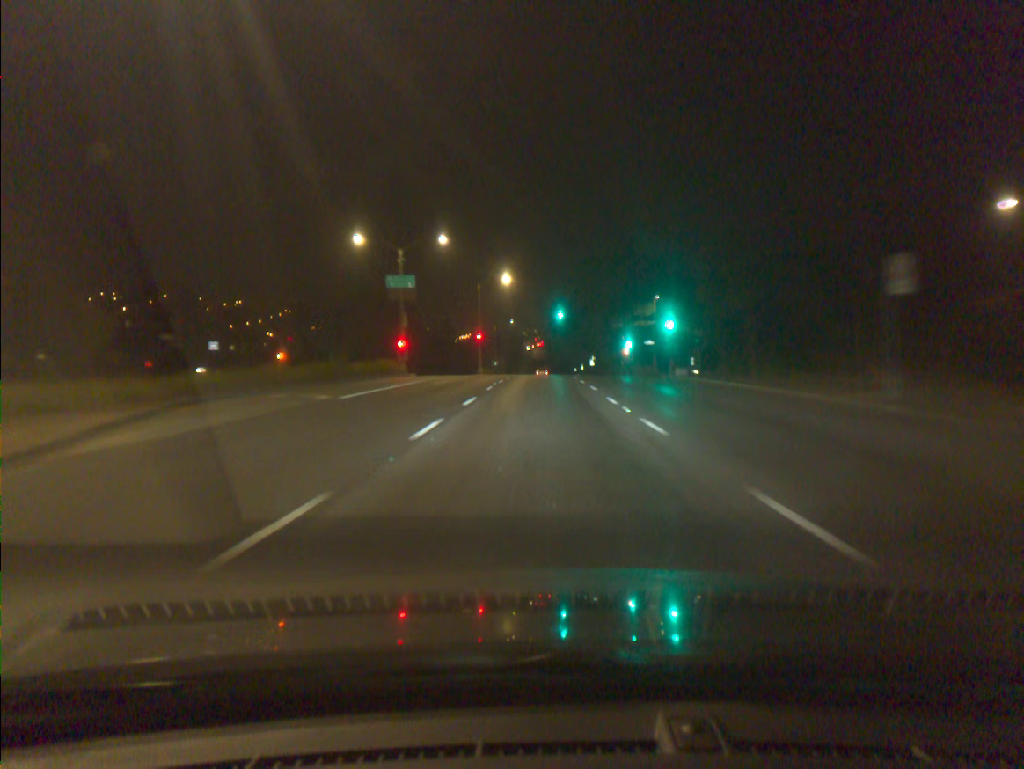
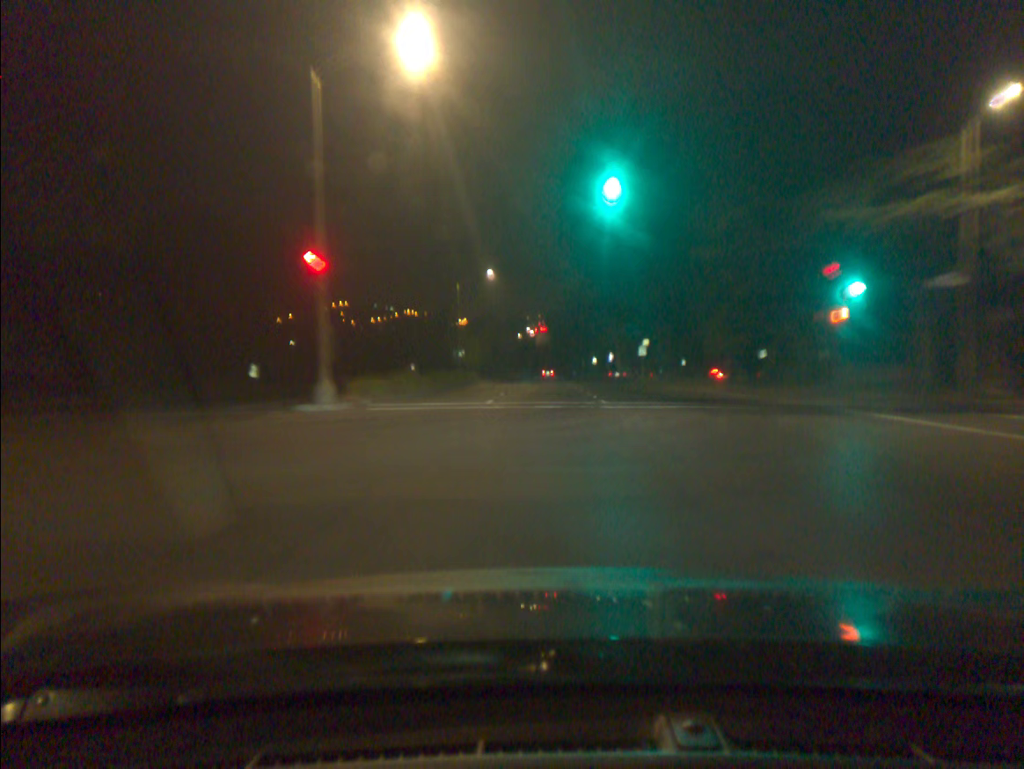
(0.0, +58.4) m; 0°
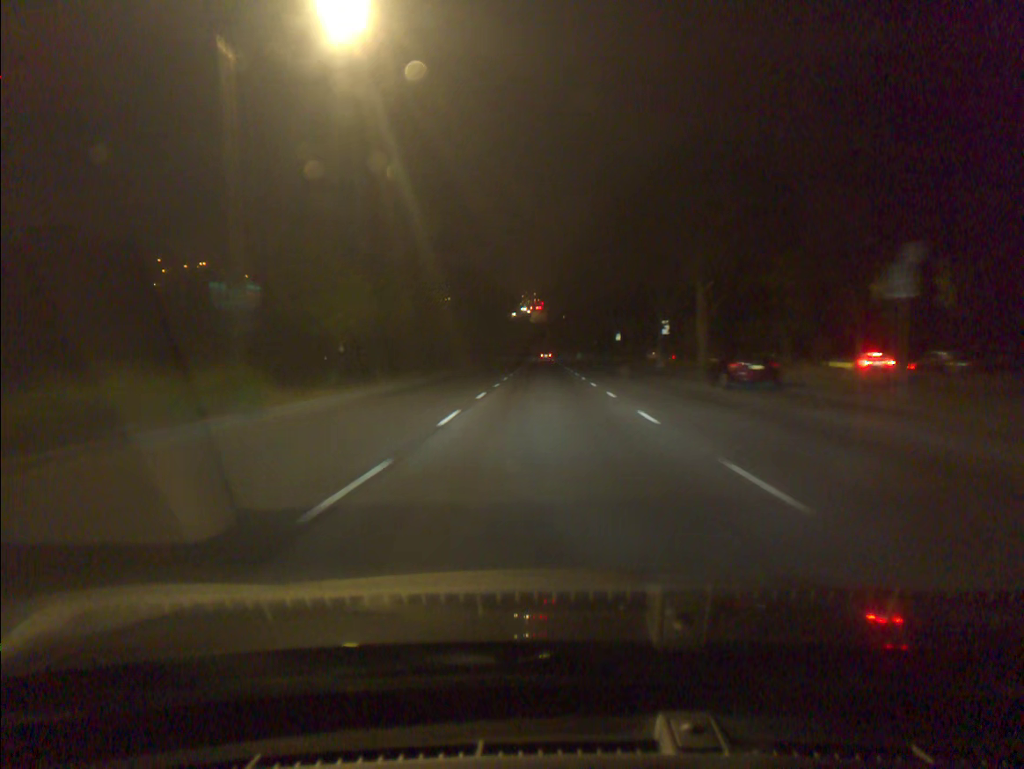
(+0.1, +47.6) m; 0°
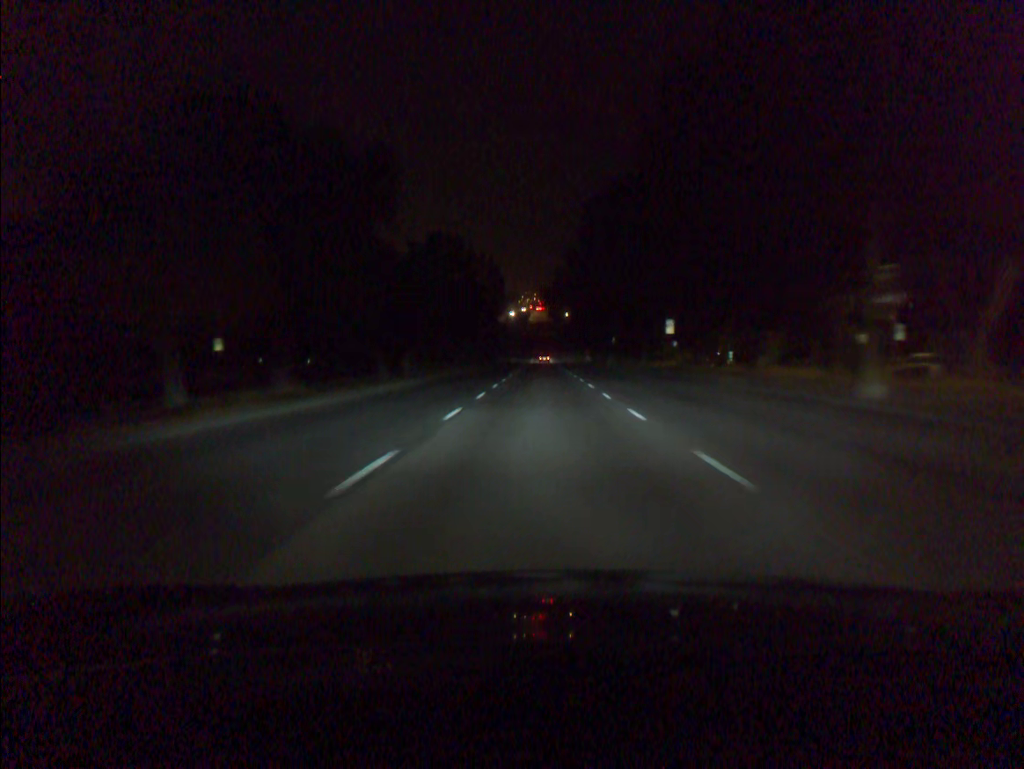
(+0.1, +35.8) m; 0°
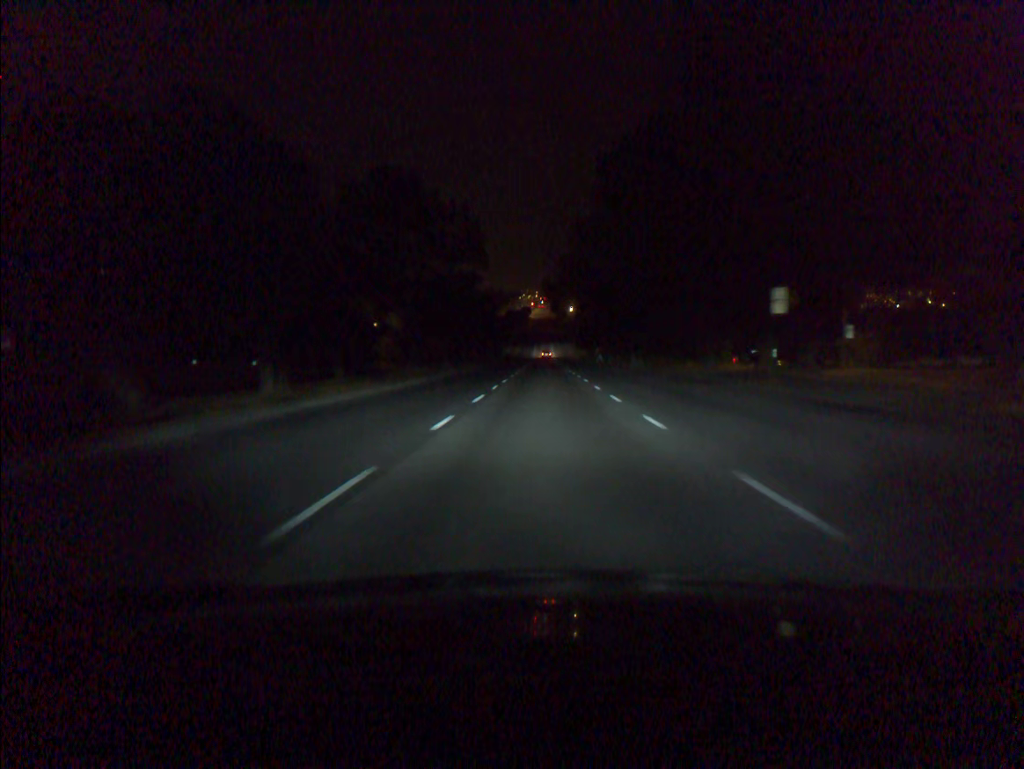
(-0.1, +23.8) m; 0°
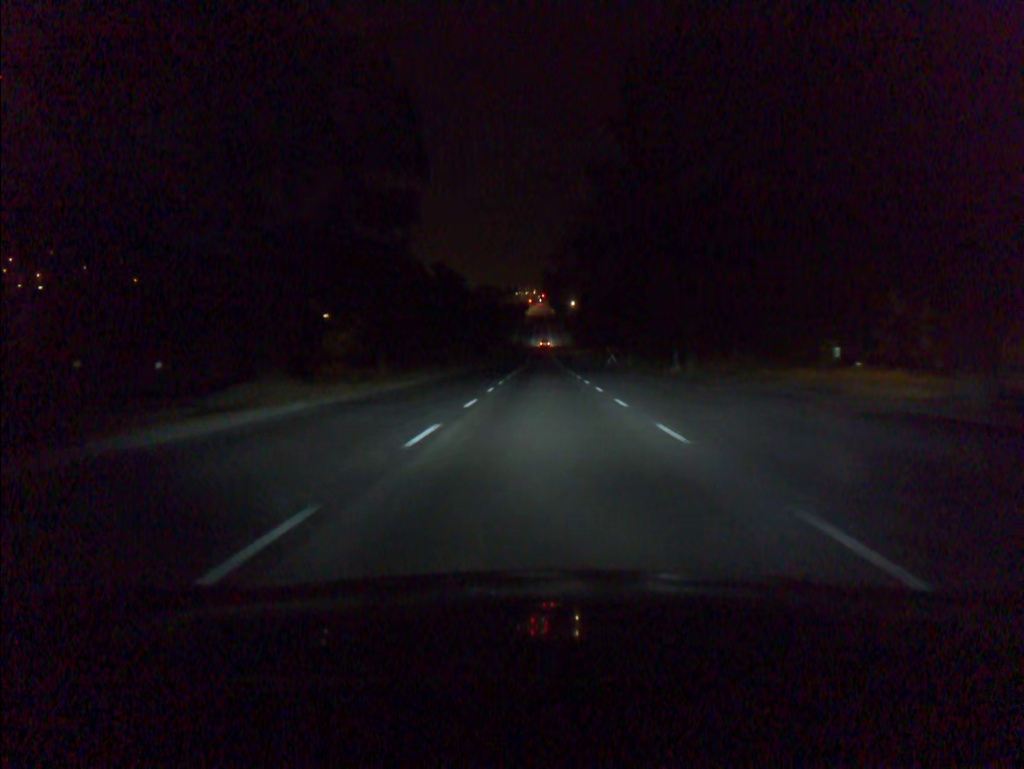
(0.0, +23.7) m; 0°
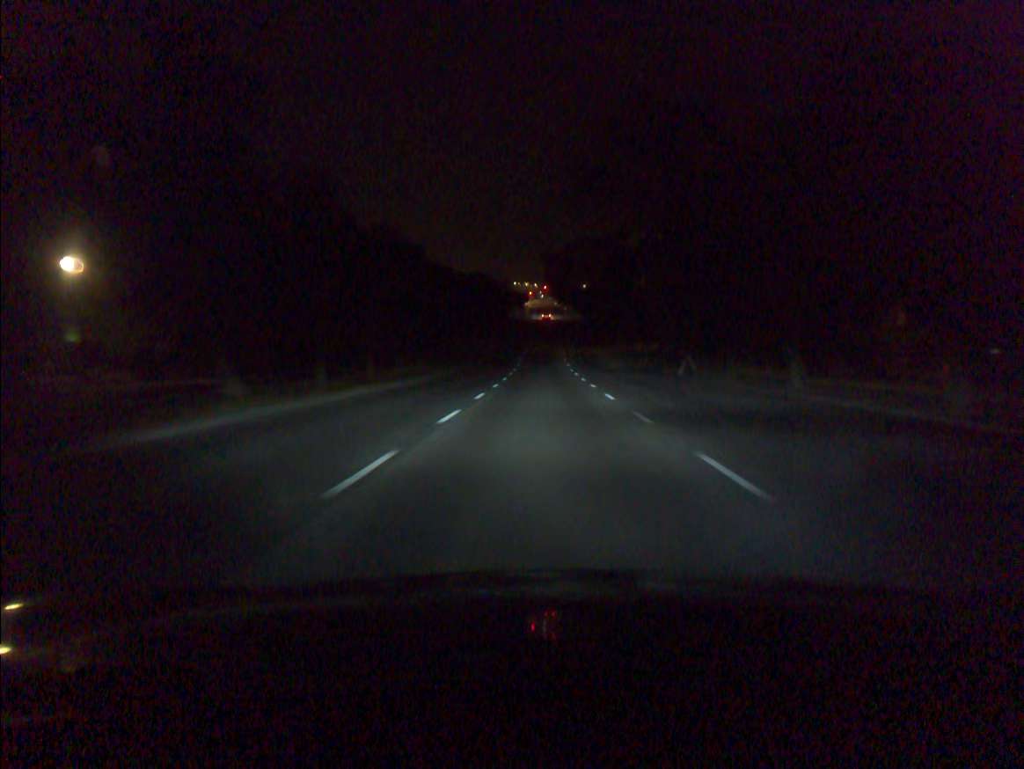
(0.0, +47.4) m; 0°
